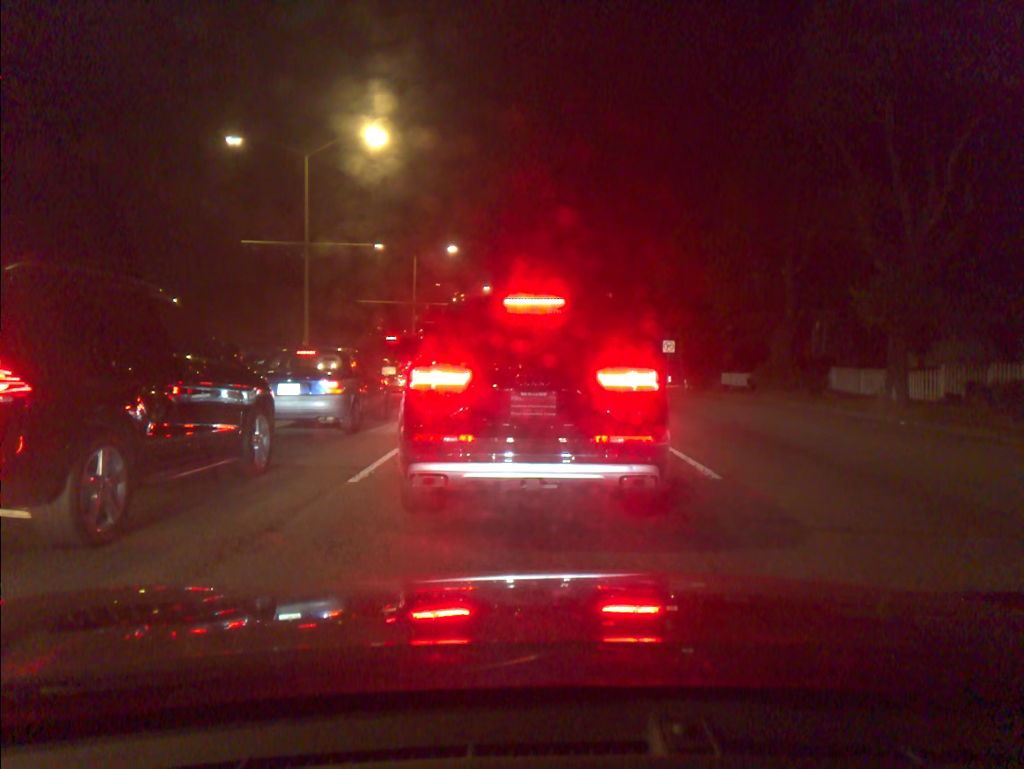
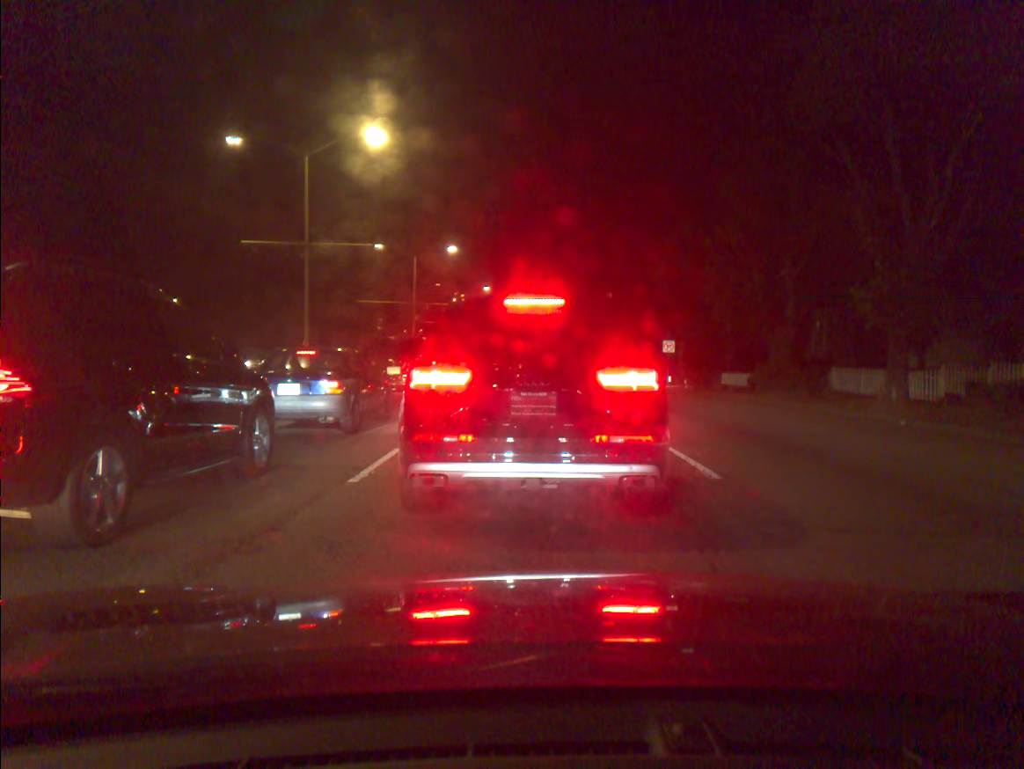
(0.0, 0.0) m; 0°
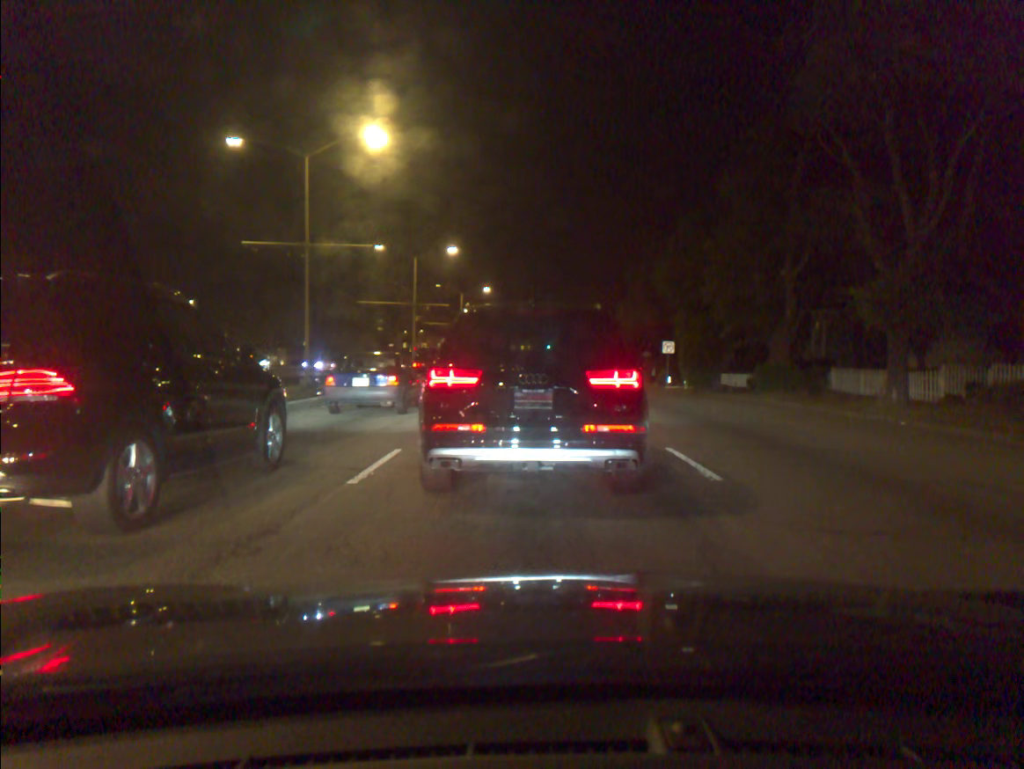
(0.0, 0.0) m; 0°
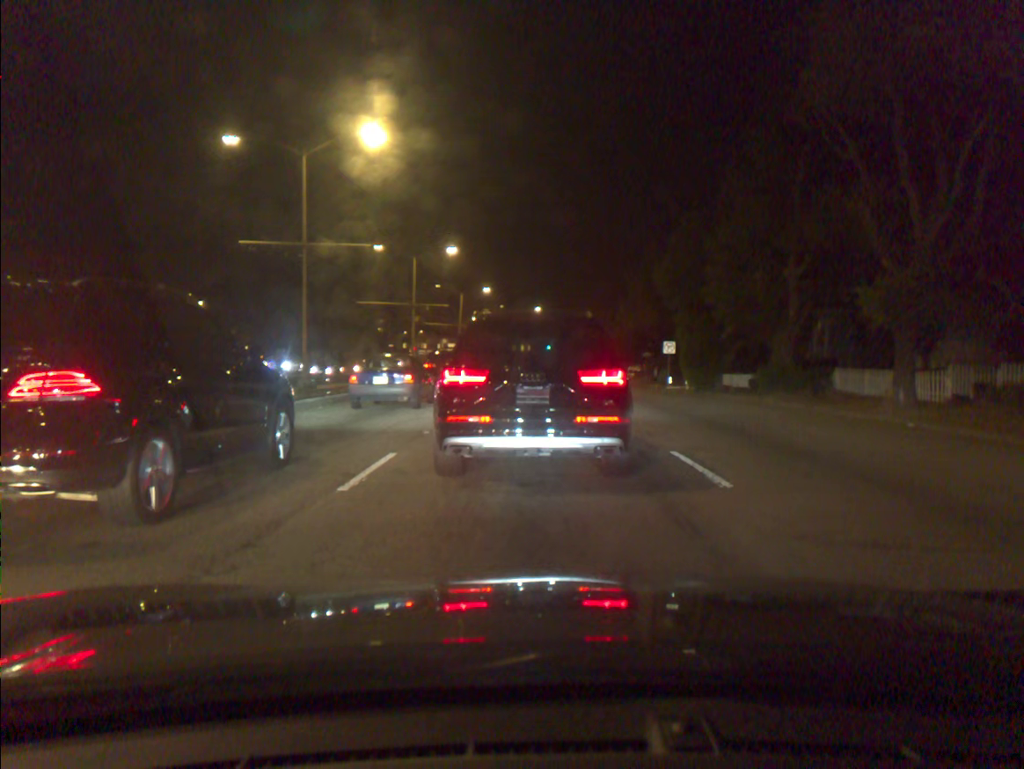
(0.0, +0.4) m; 0°
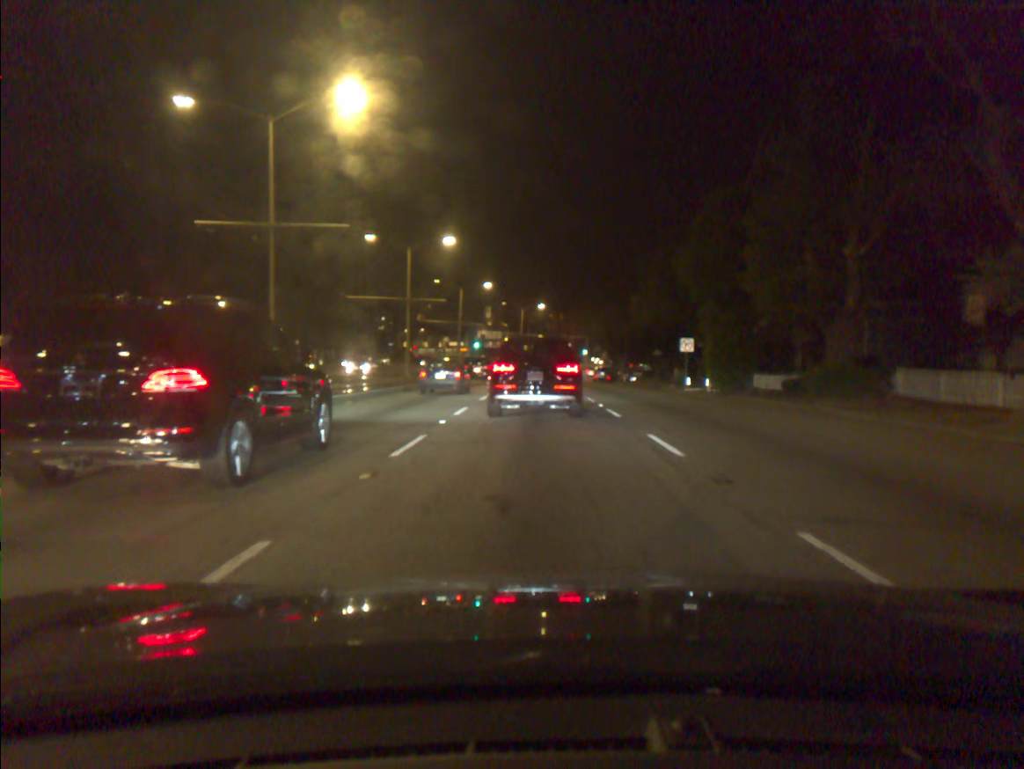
(0.0, +4.7) m; 0°
